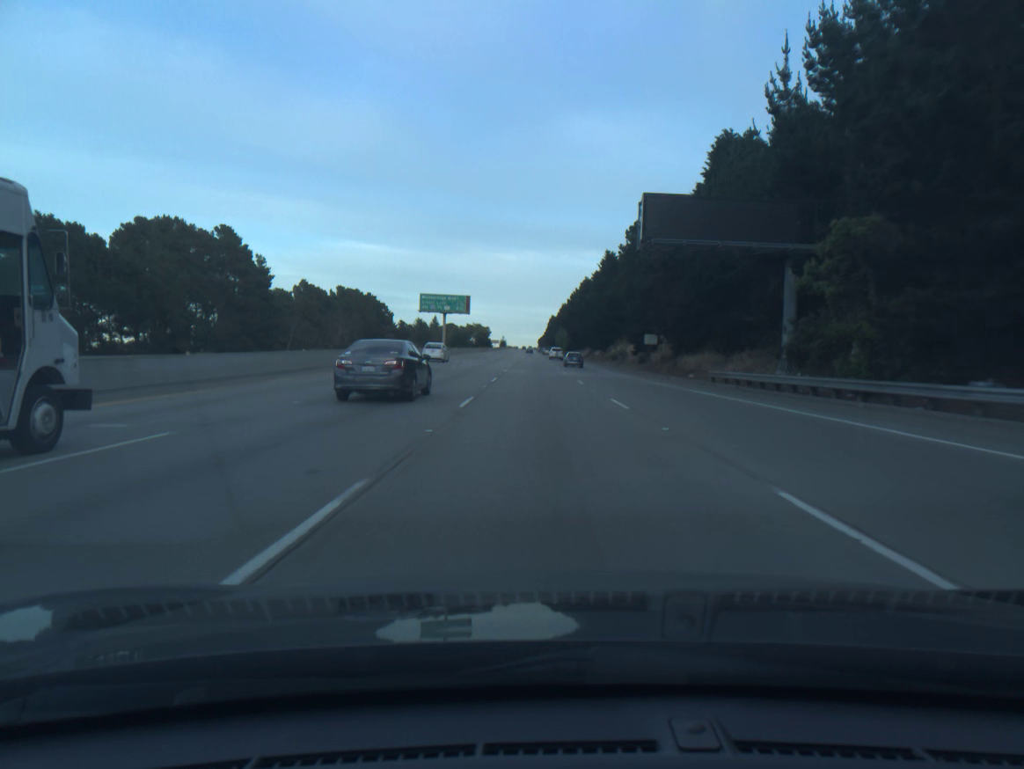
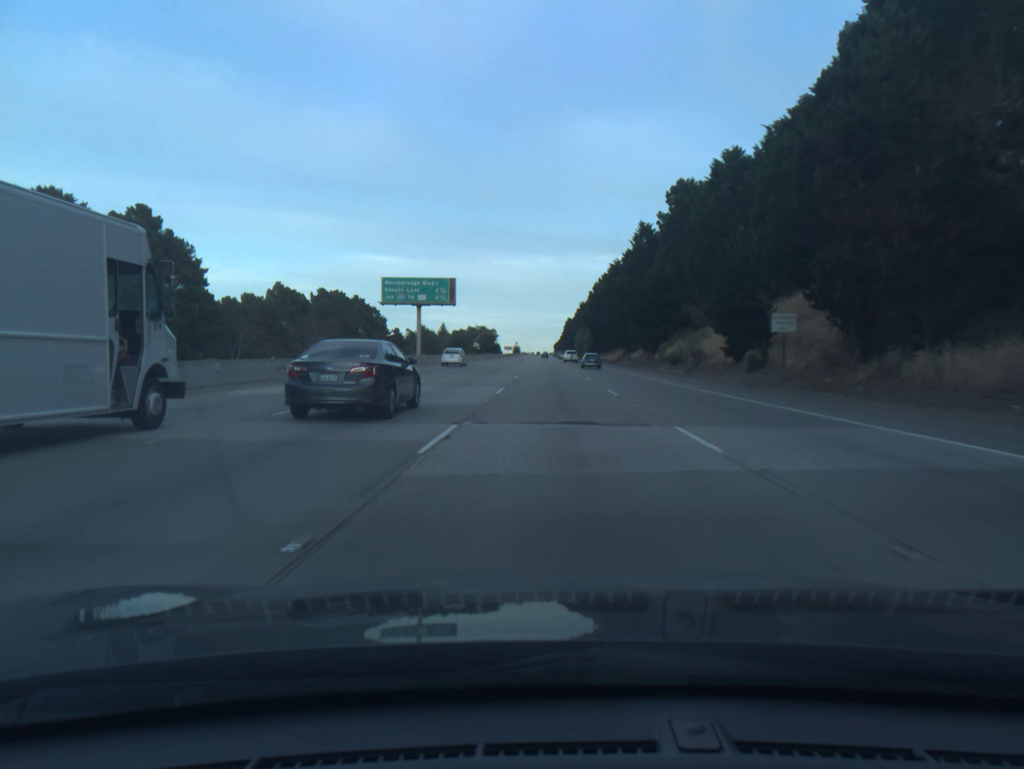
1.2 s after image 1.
(-0.5, +36.8) m; -1°
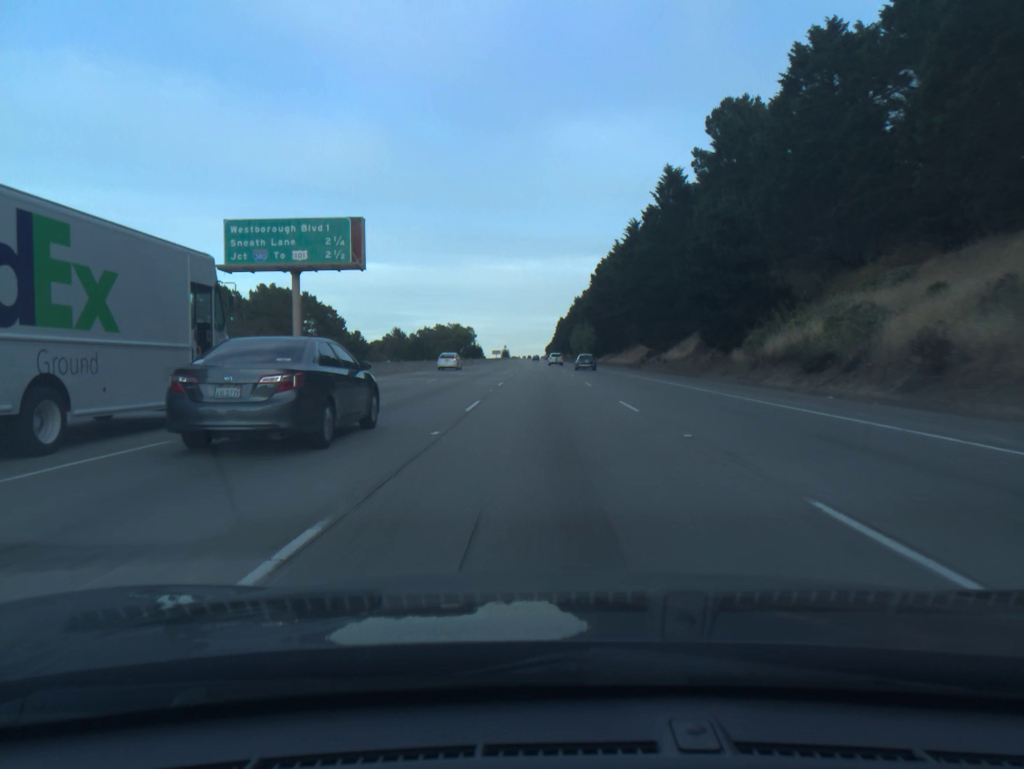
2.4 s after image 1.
(+0.1, +36.7) m; 0°
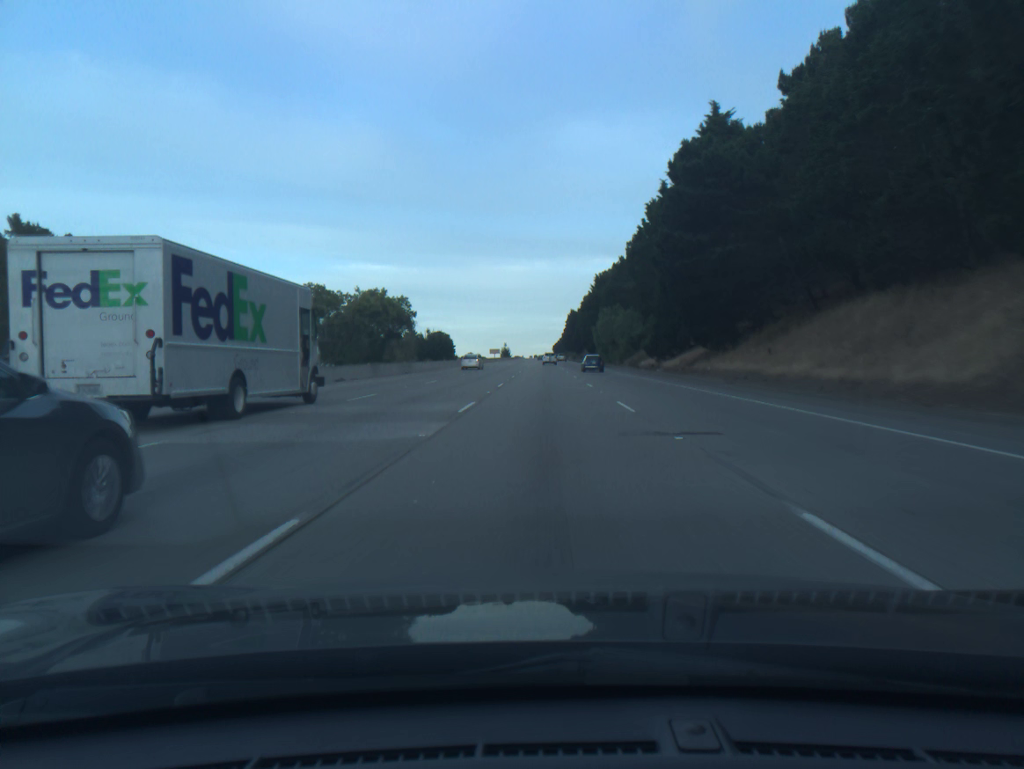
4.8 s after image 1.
(-0.2, +73.1) m; 0°
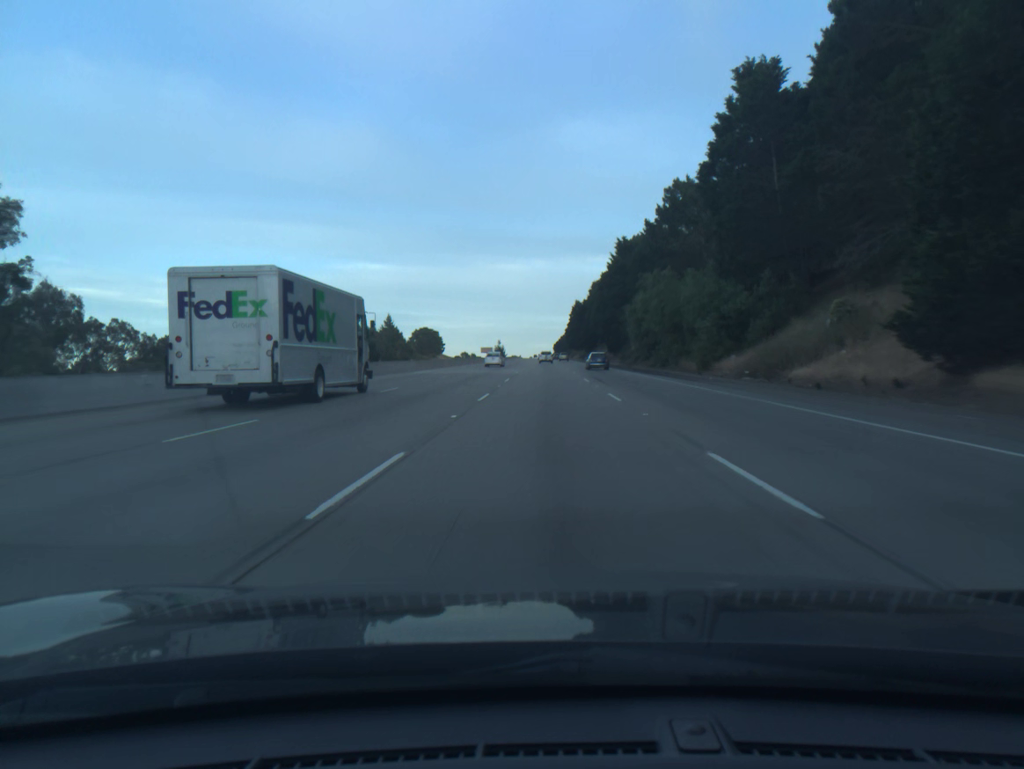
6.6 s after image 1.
(0.0, +54.7) m; 0°
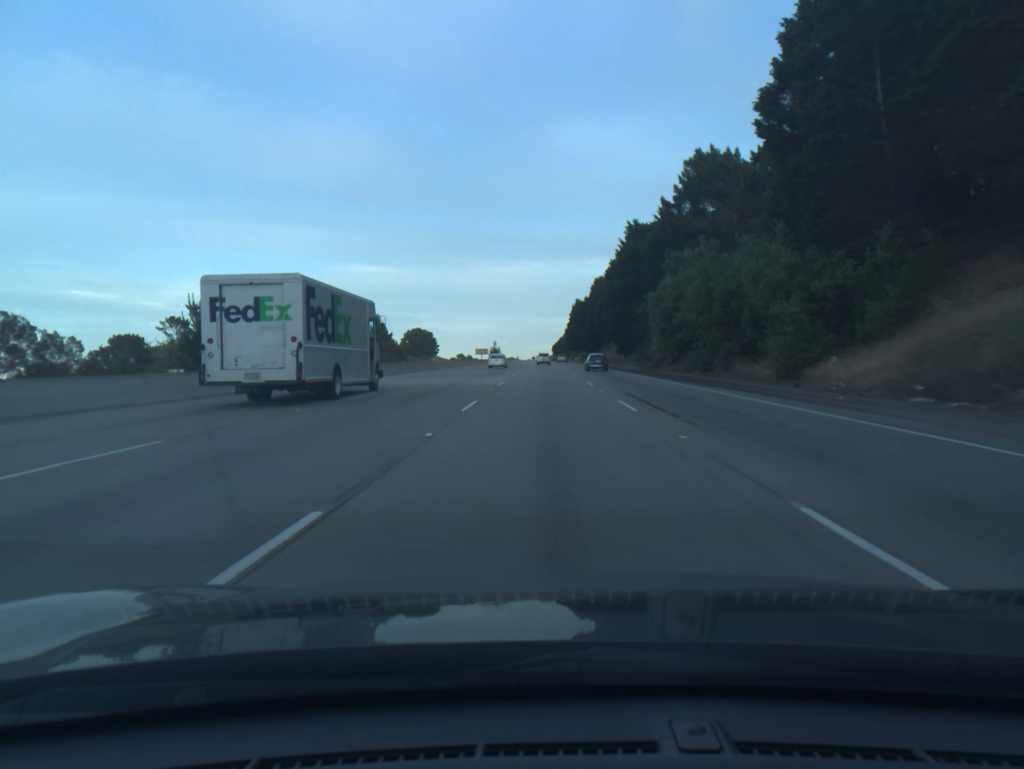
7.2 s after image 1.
(0.0, +18.3) m; 0°
